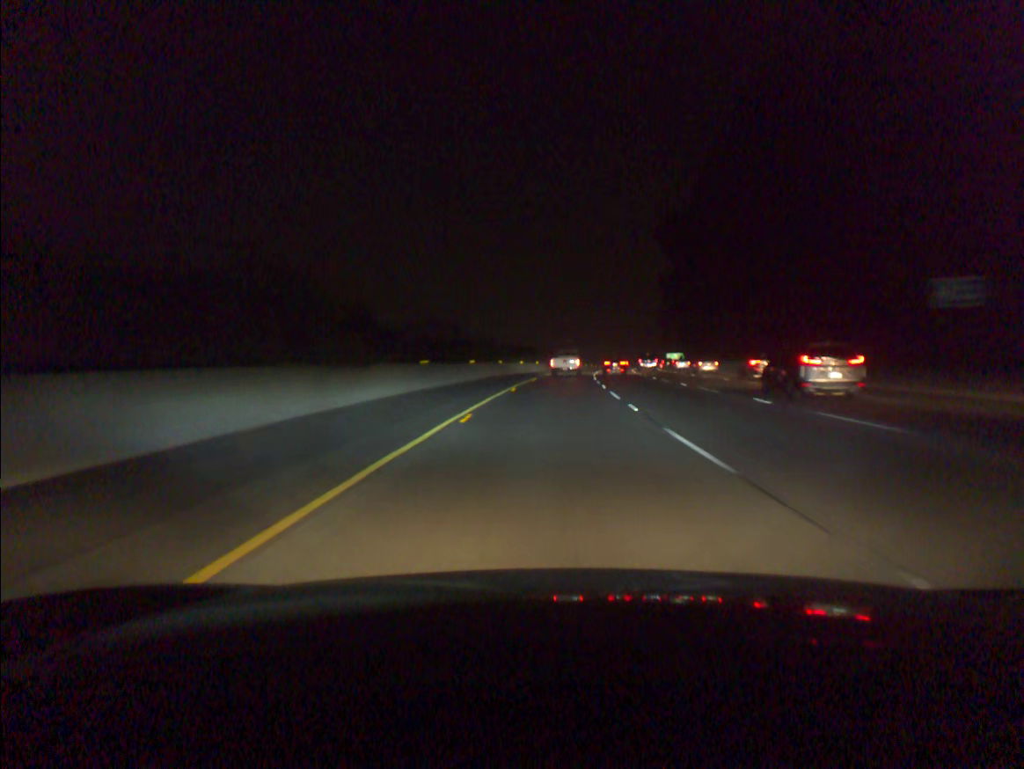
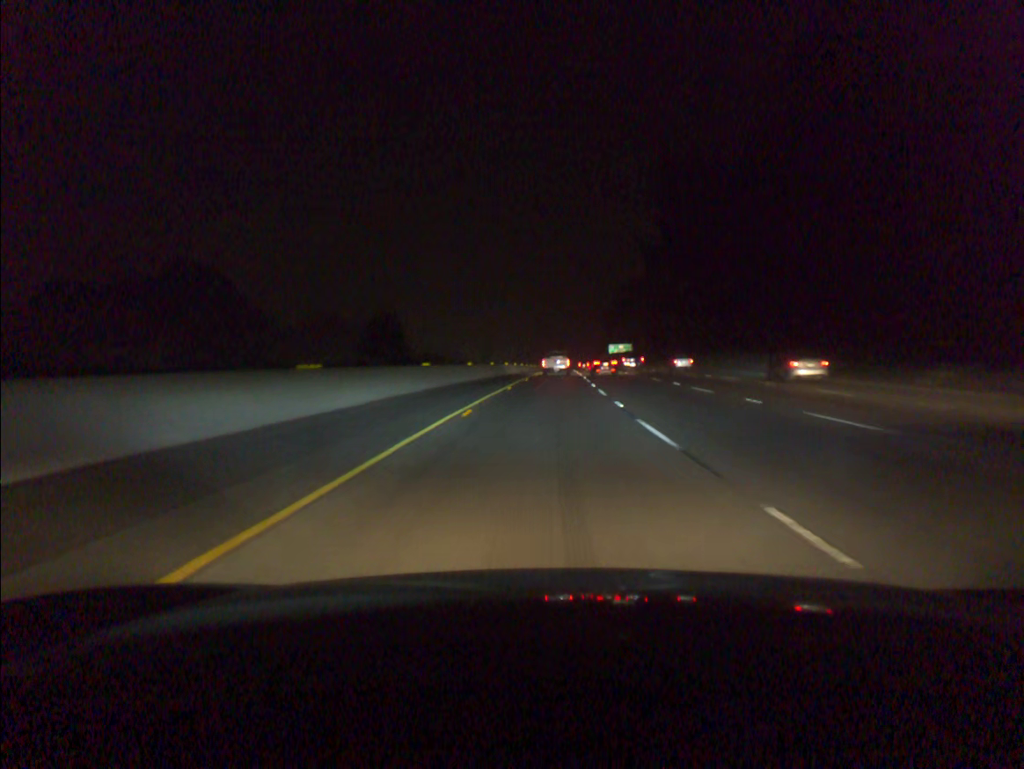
(+6.1, +99.8) m; +6°
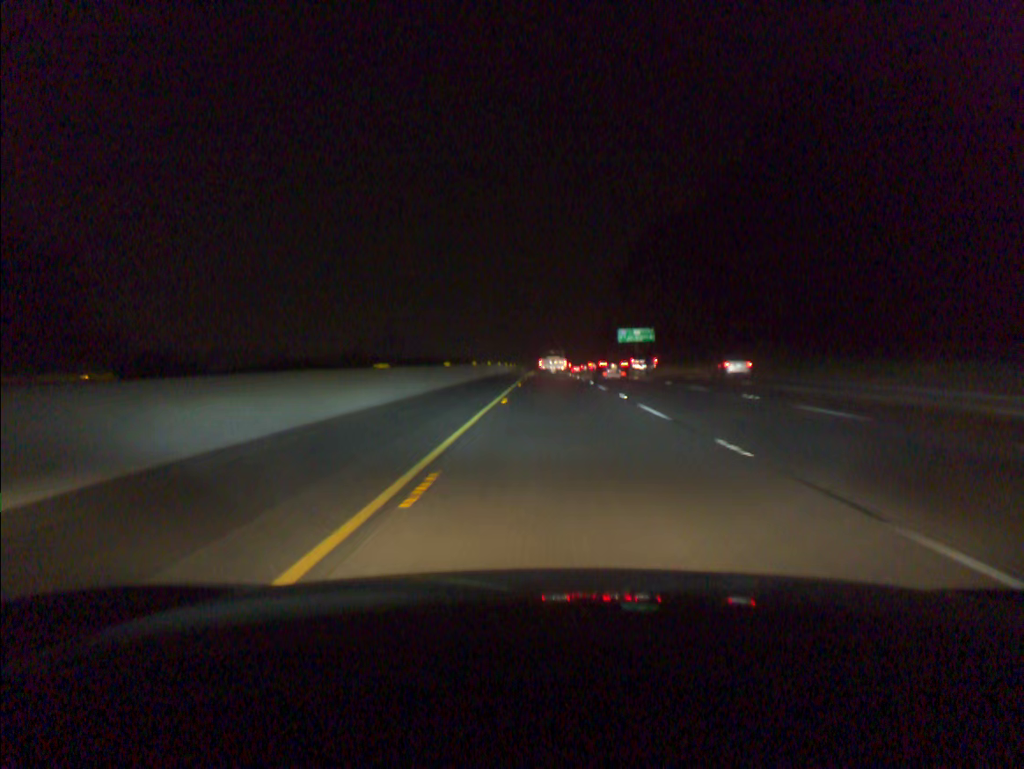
(+1.4, +82.7) m; +2°
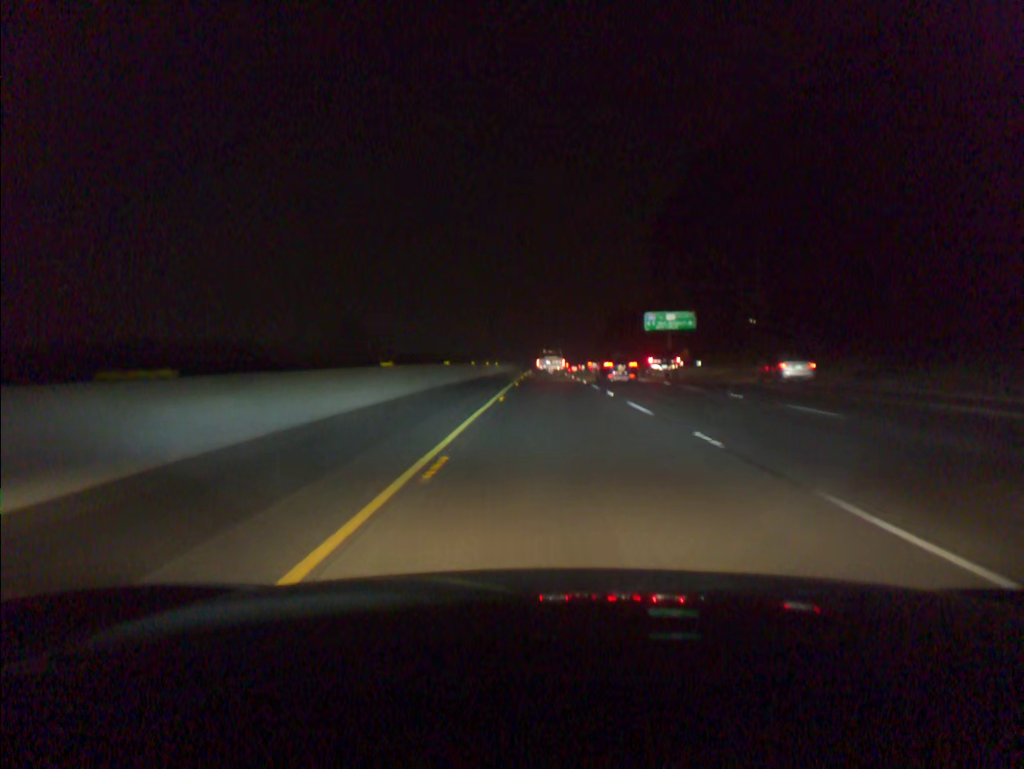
(+0.2, +42.5) m; 0°
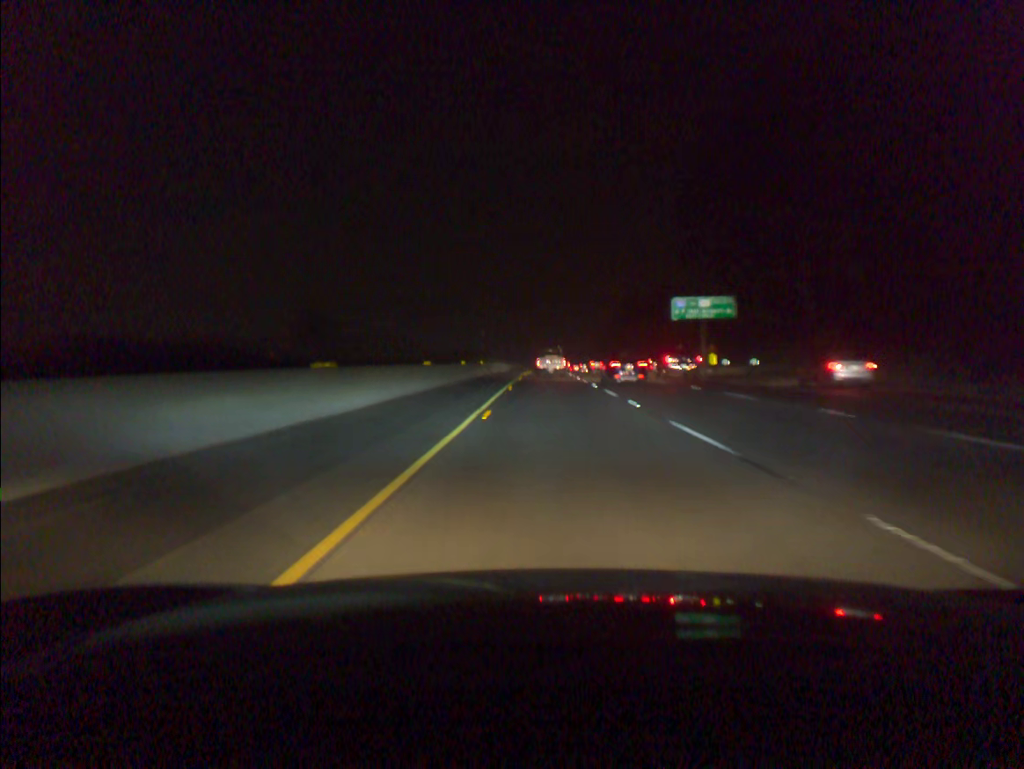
(0.0, +21.5) m; 0°
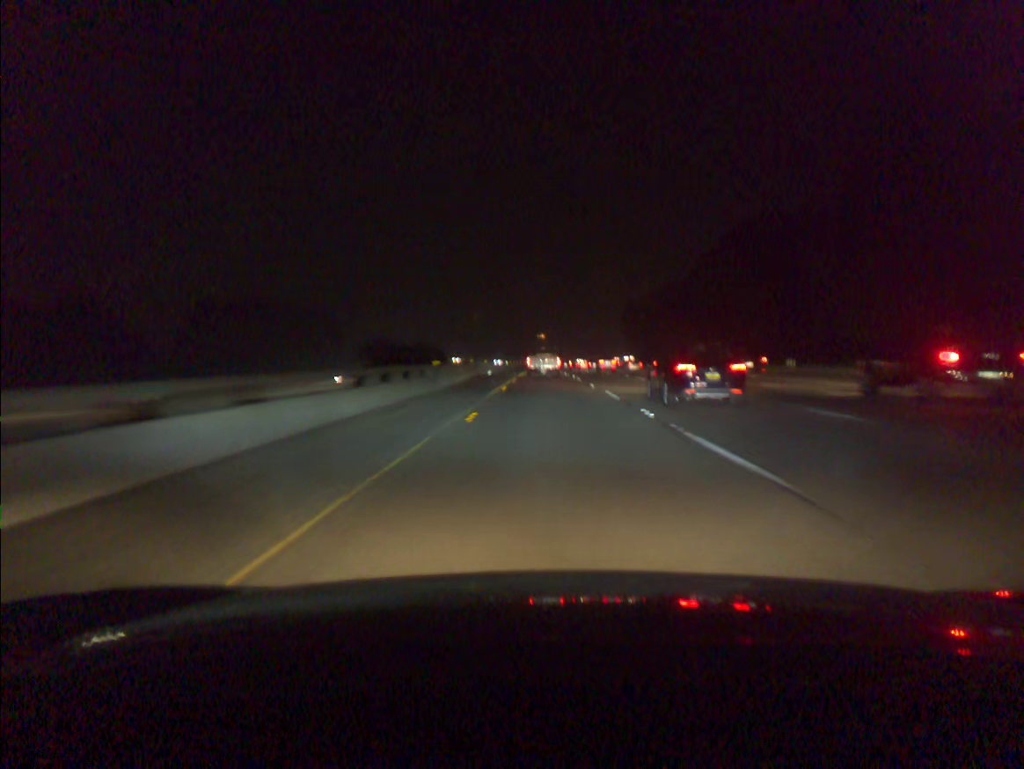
(+0.1, +108.7) m; 0°
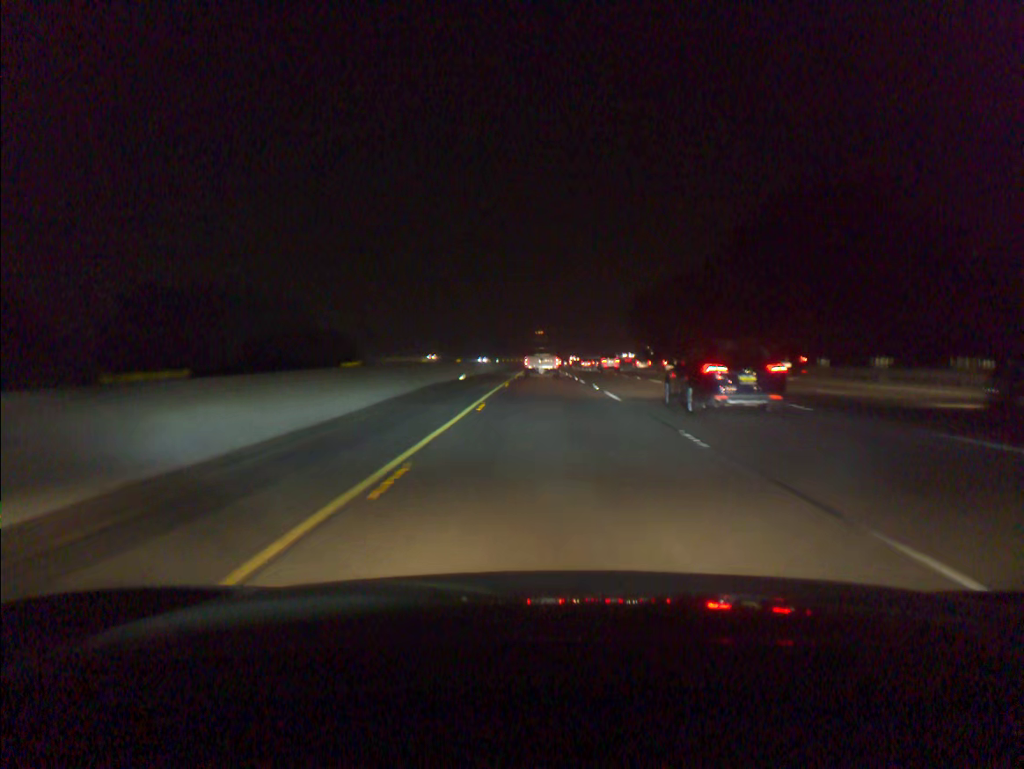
(0.0, +21.6) m; 0°
